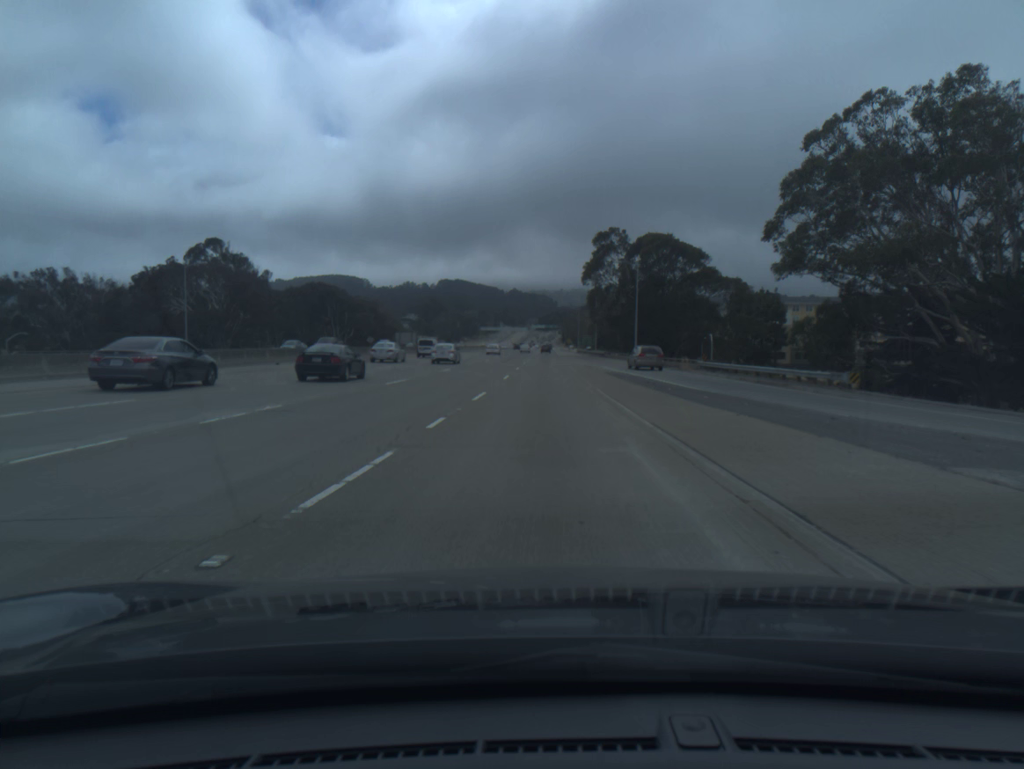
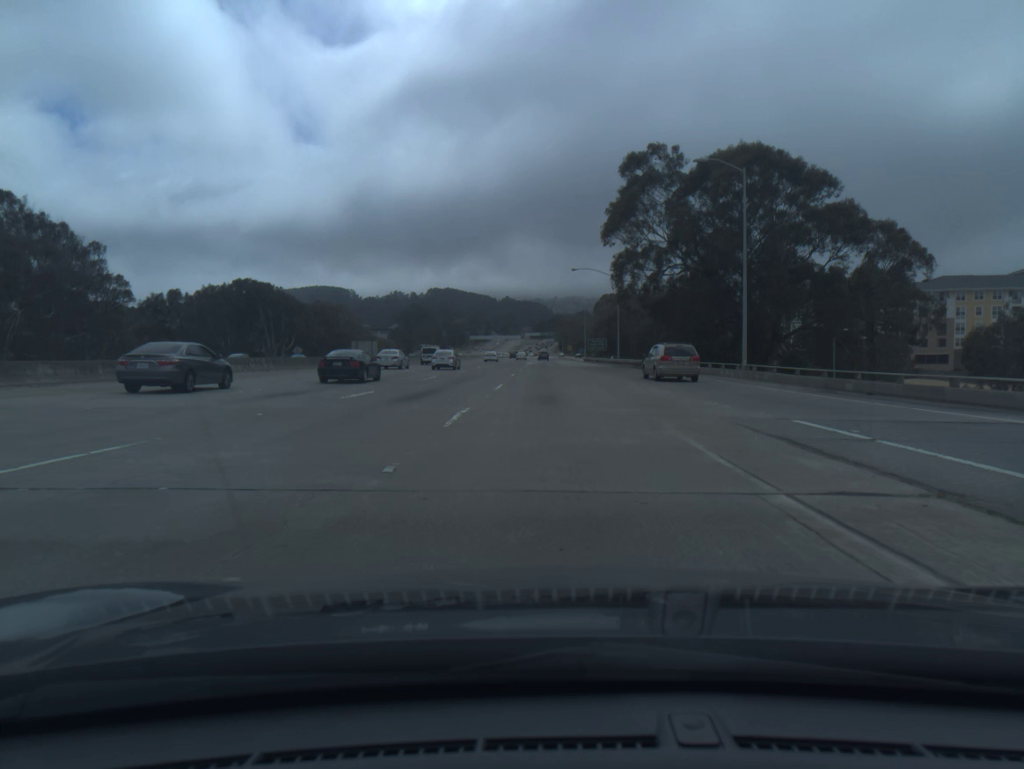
(+0.1, +50.3) m; 0°
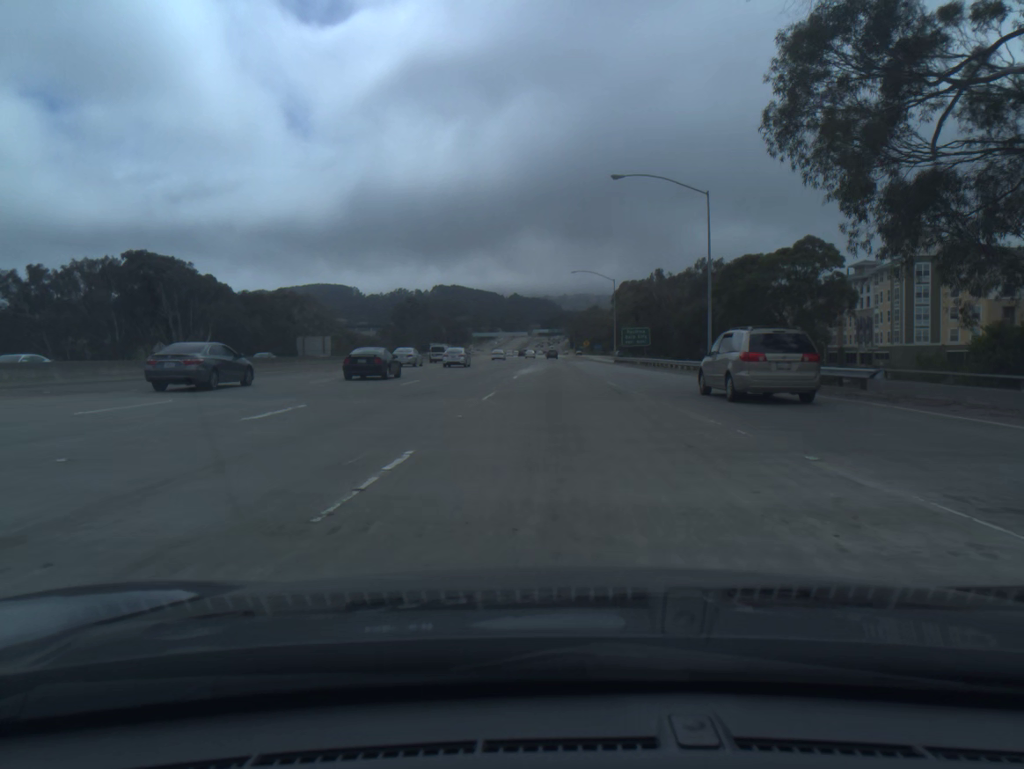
(+0.1, +51.2) m; -1°
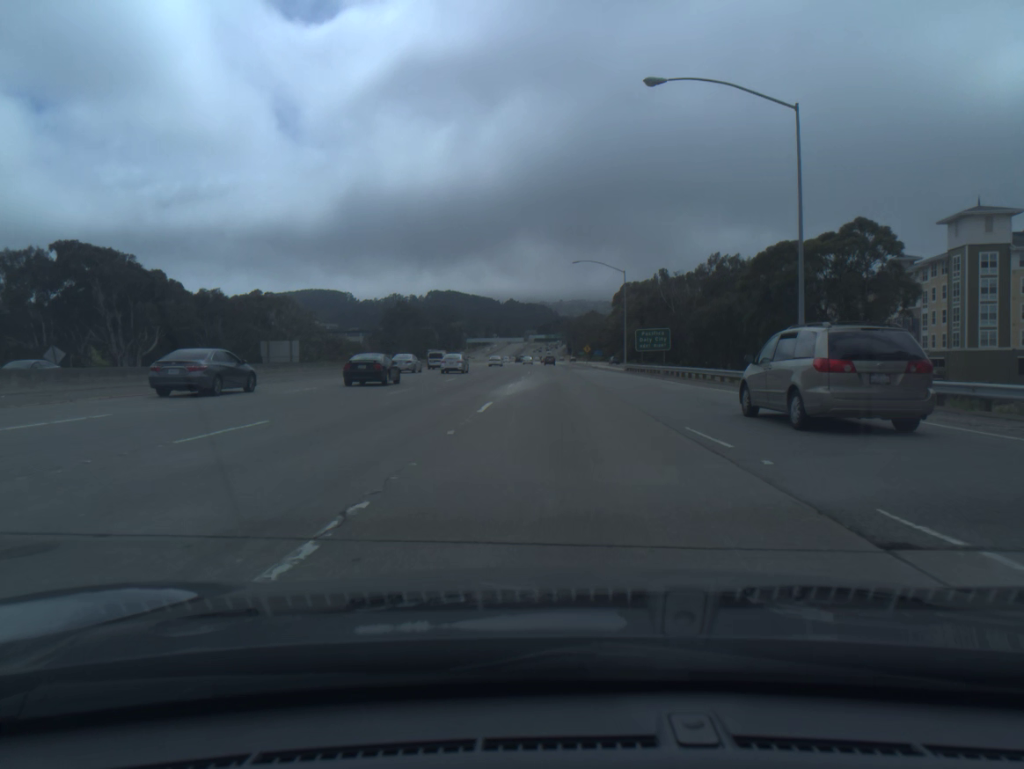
(0.0, +17.3) m; 0°
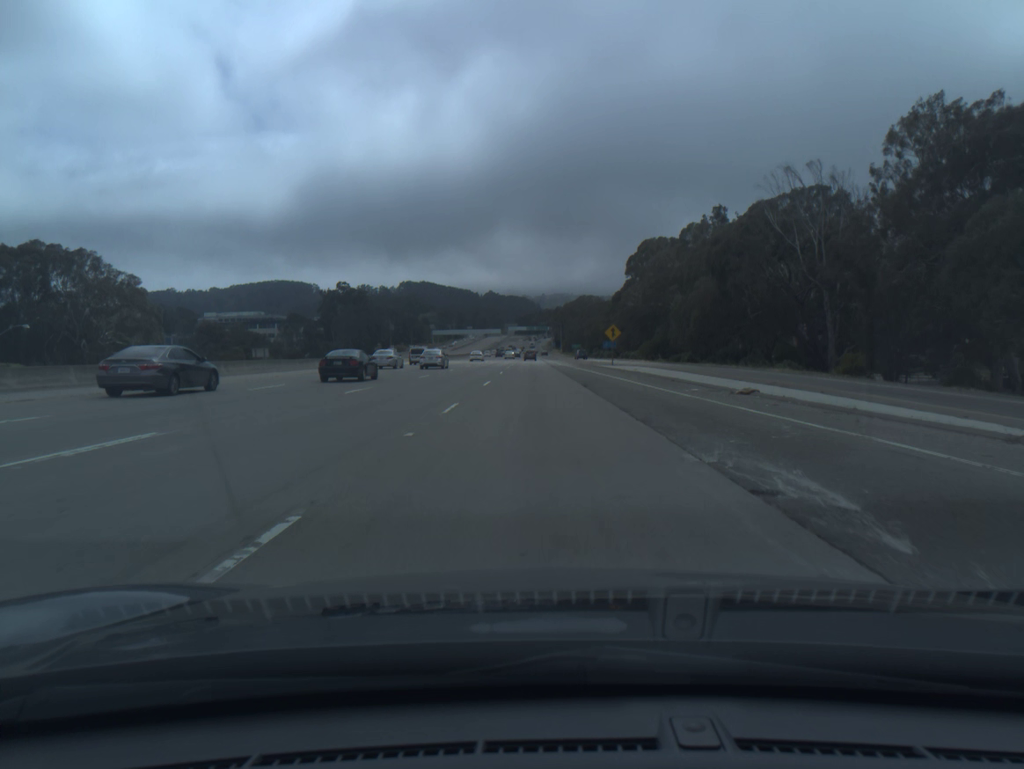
(+0.9, +88.5) m; +1°
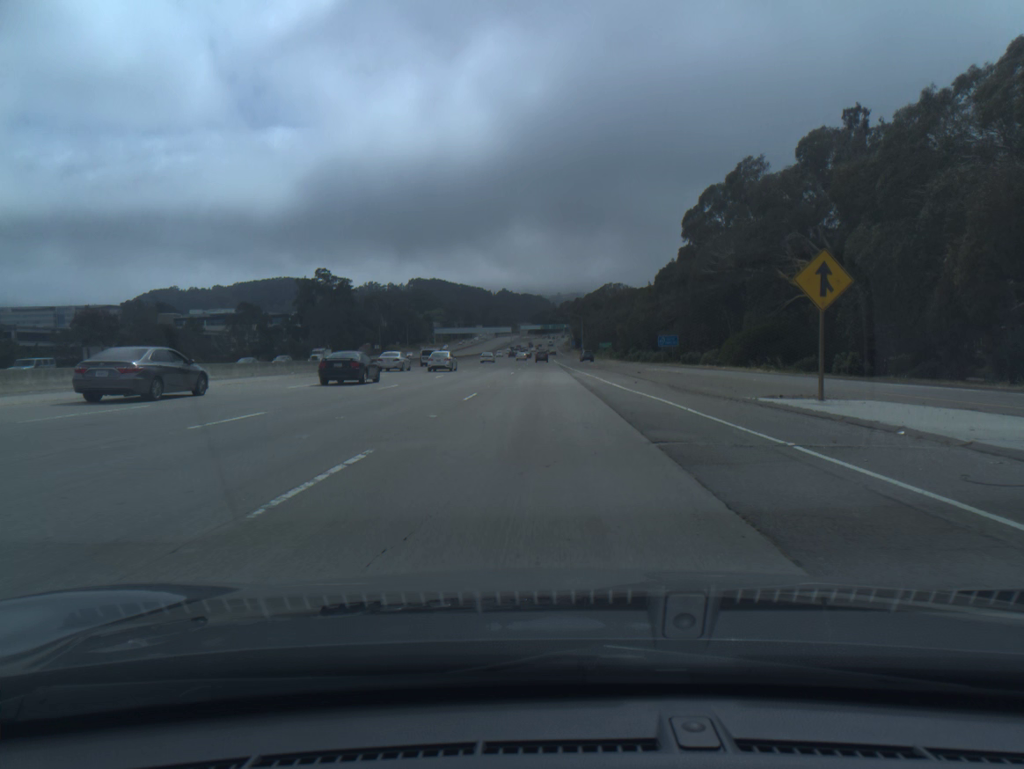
(-0.5, +54.3) m; -1°
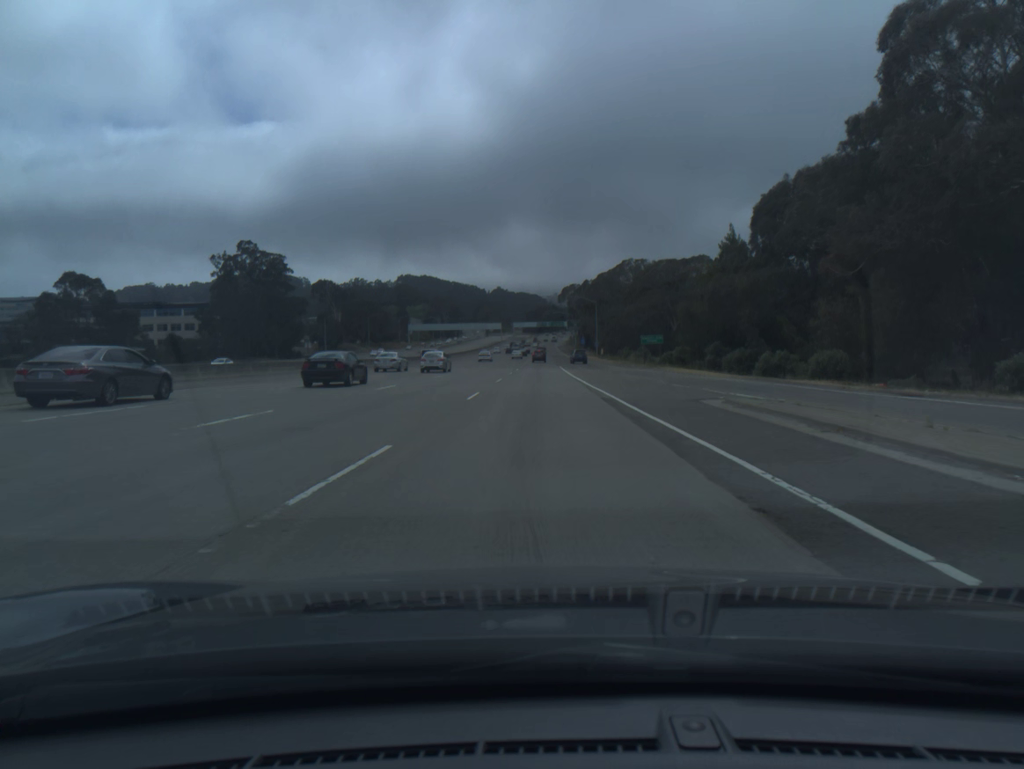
(0.0, +72.8) m; 0°
